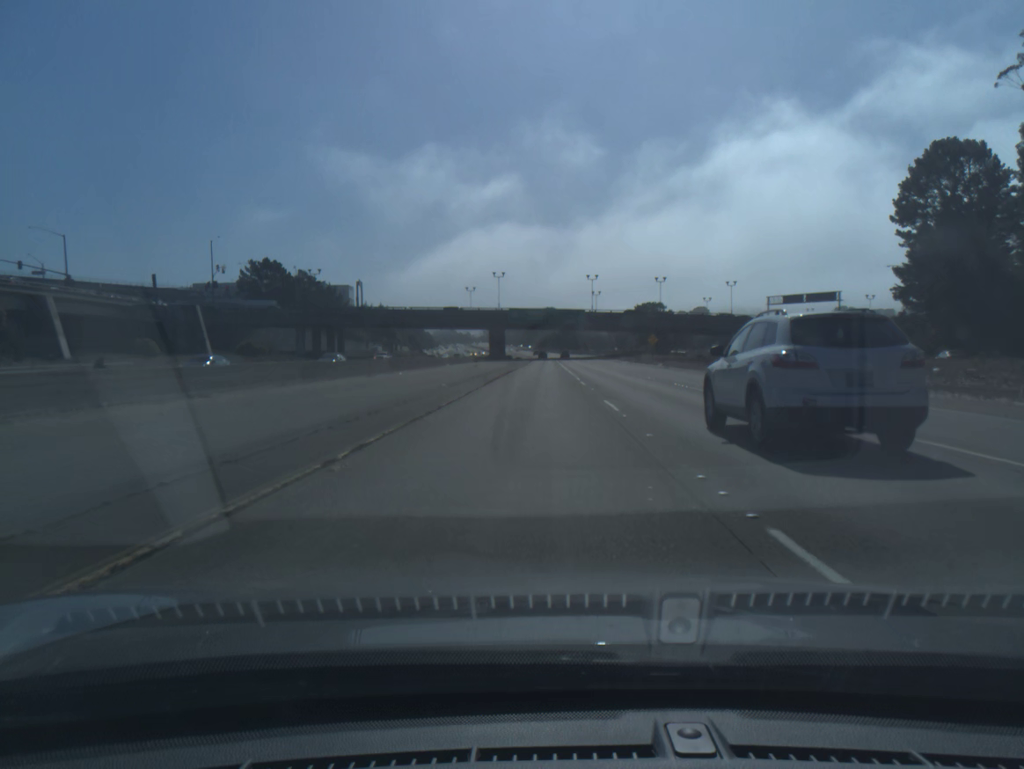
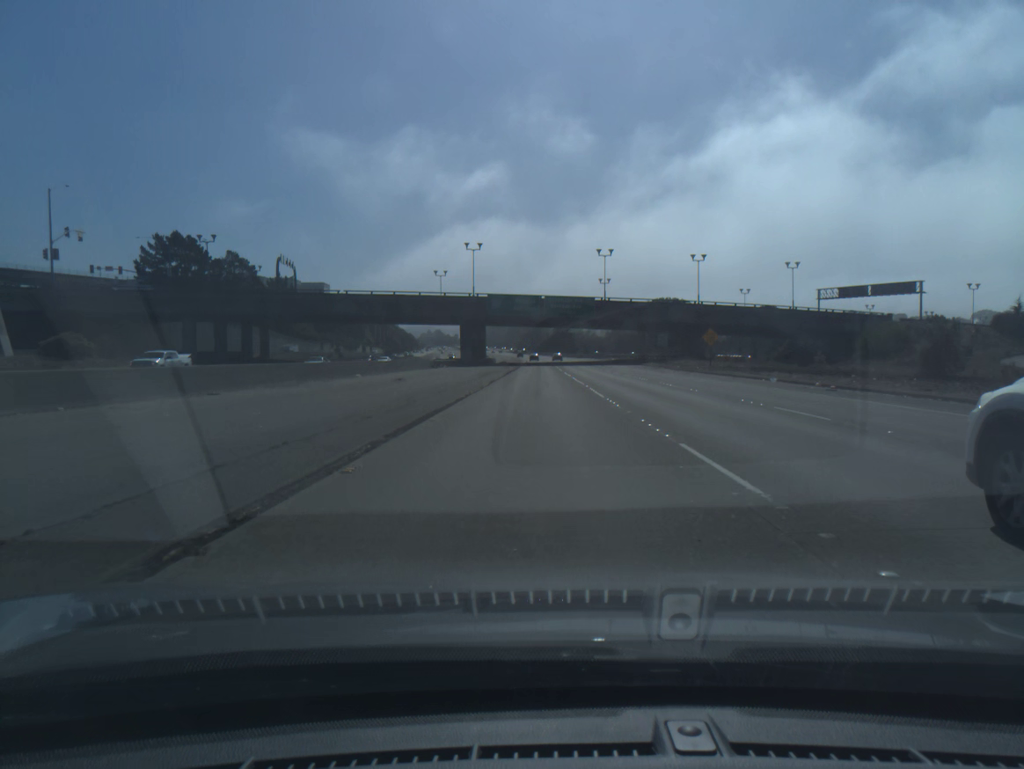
(+0.1, +40.2) m; +1°
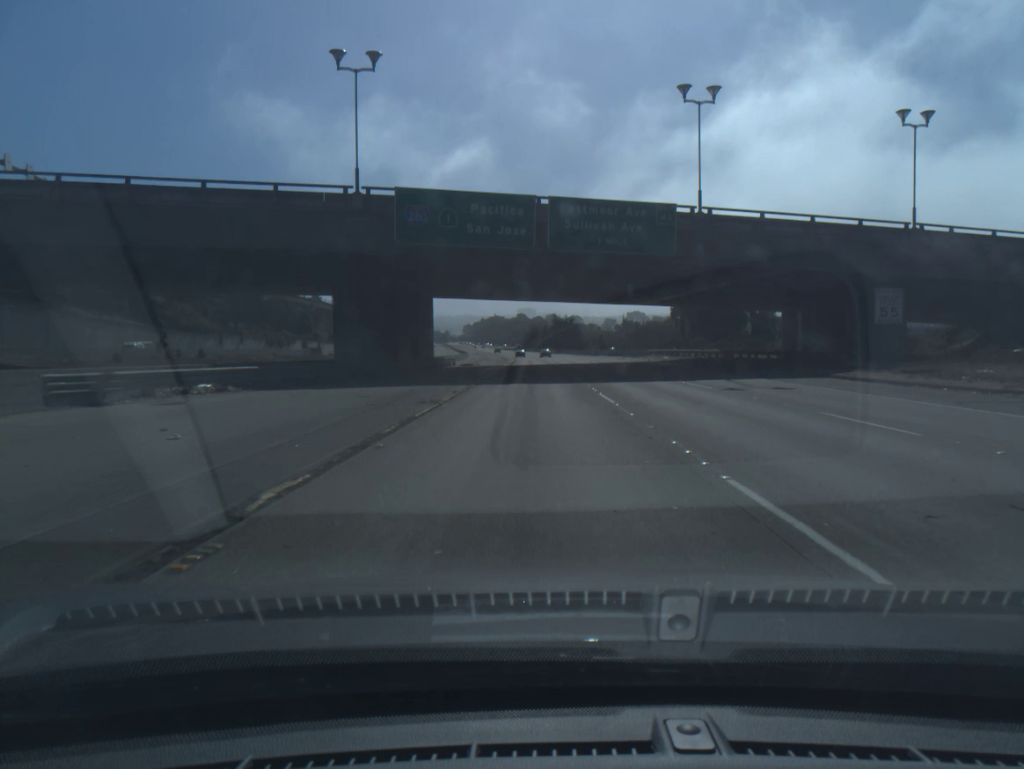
(+0.3, +62.1) m; 0°
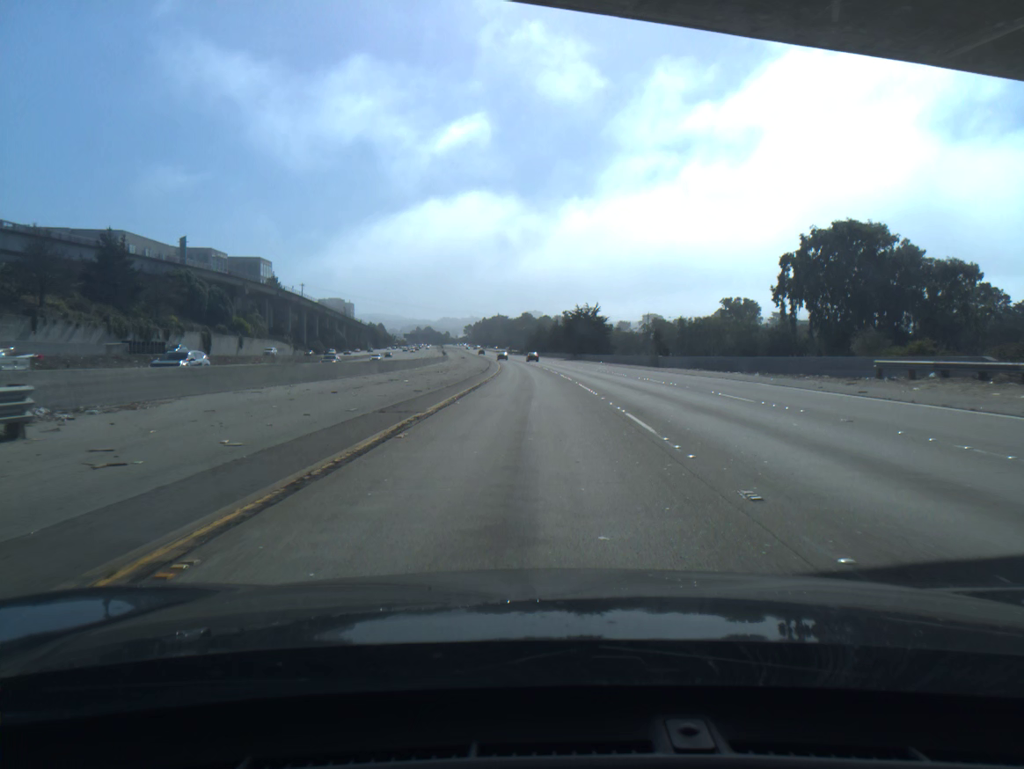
(-0.1, +63.7) m; 0°
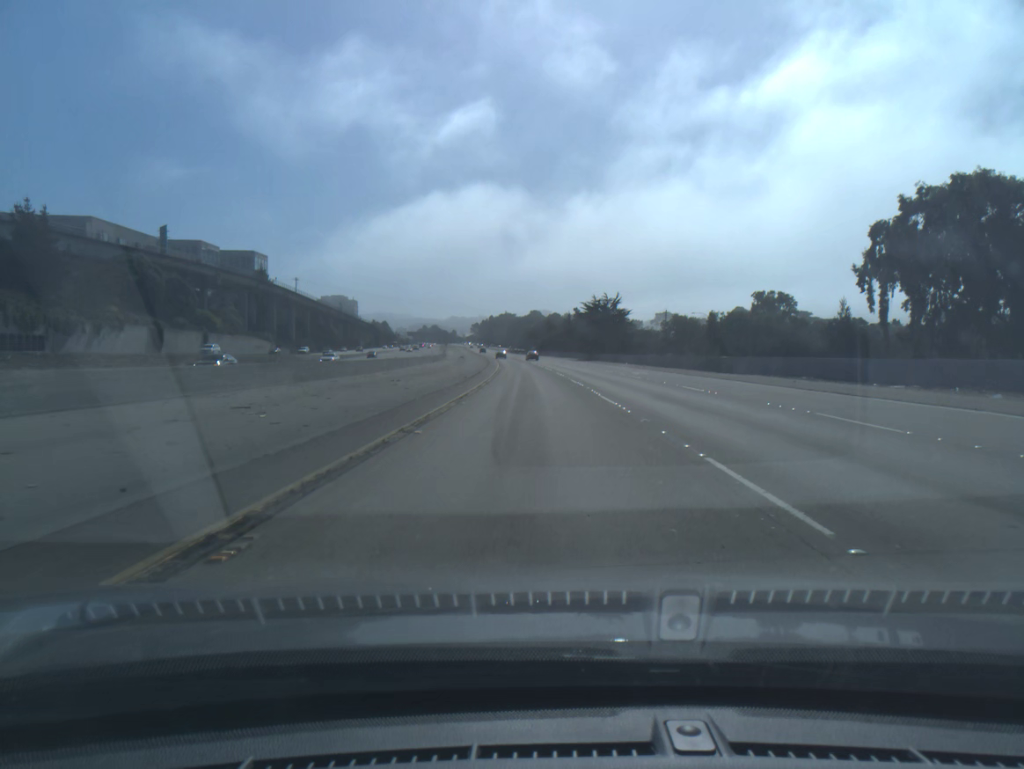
(-0.1, +21.6) m; -1°
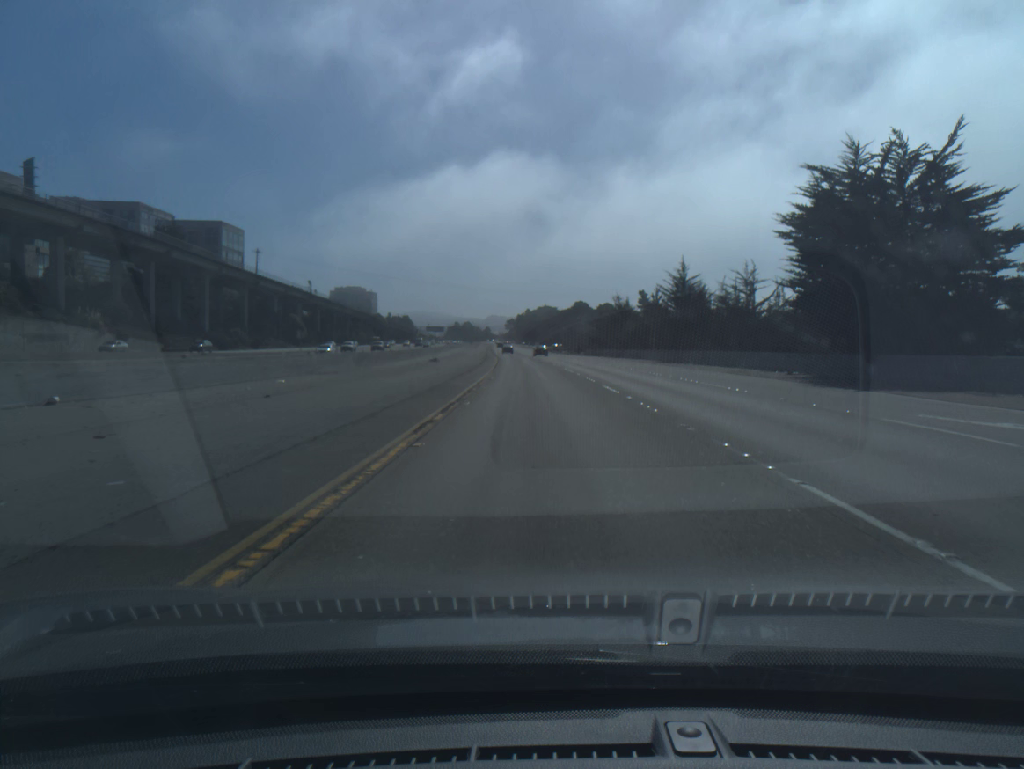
(-2.5, +88.9) m; -3°
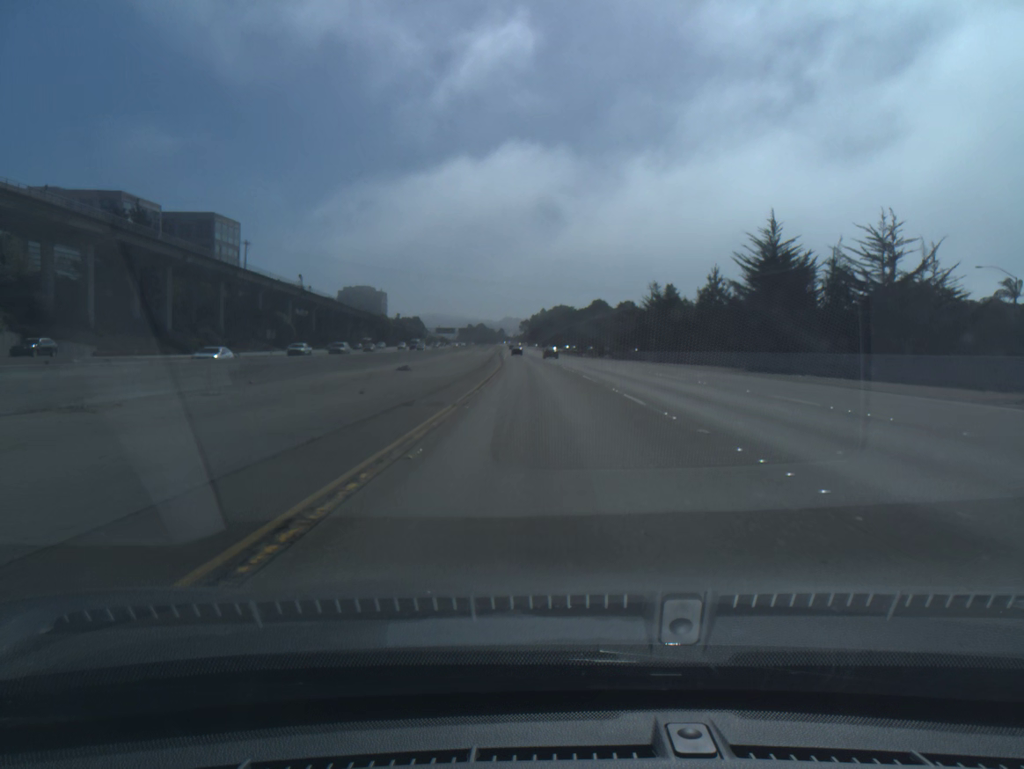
(-0.2, +22.3) m; -1°
